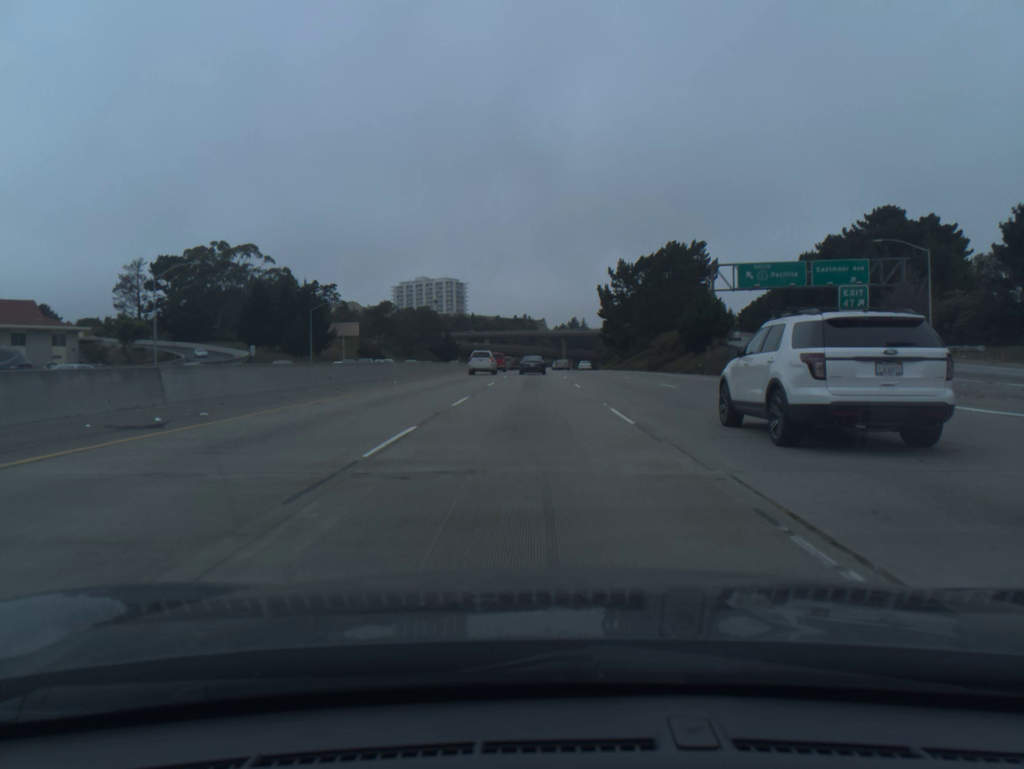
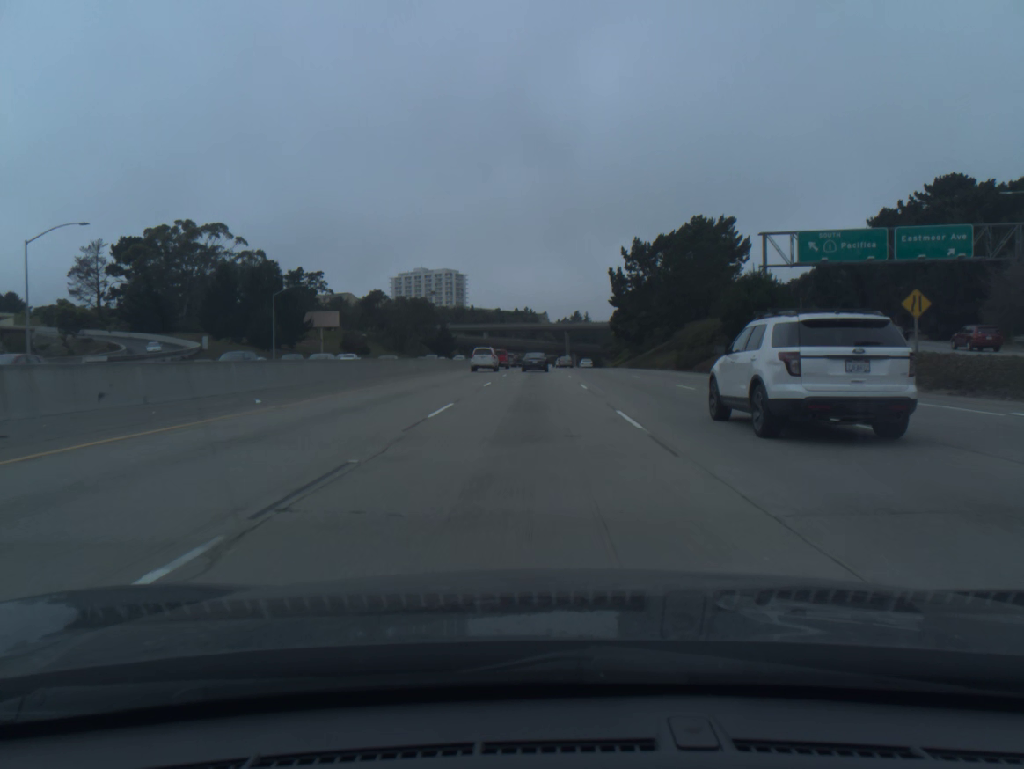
(0.0, +18.1) m; 0°
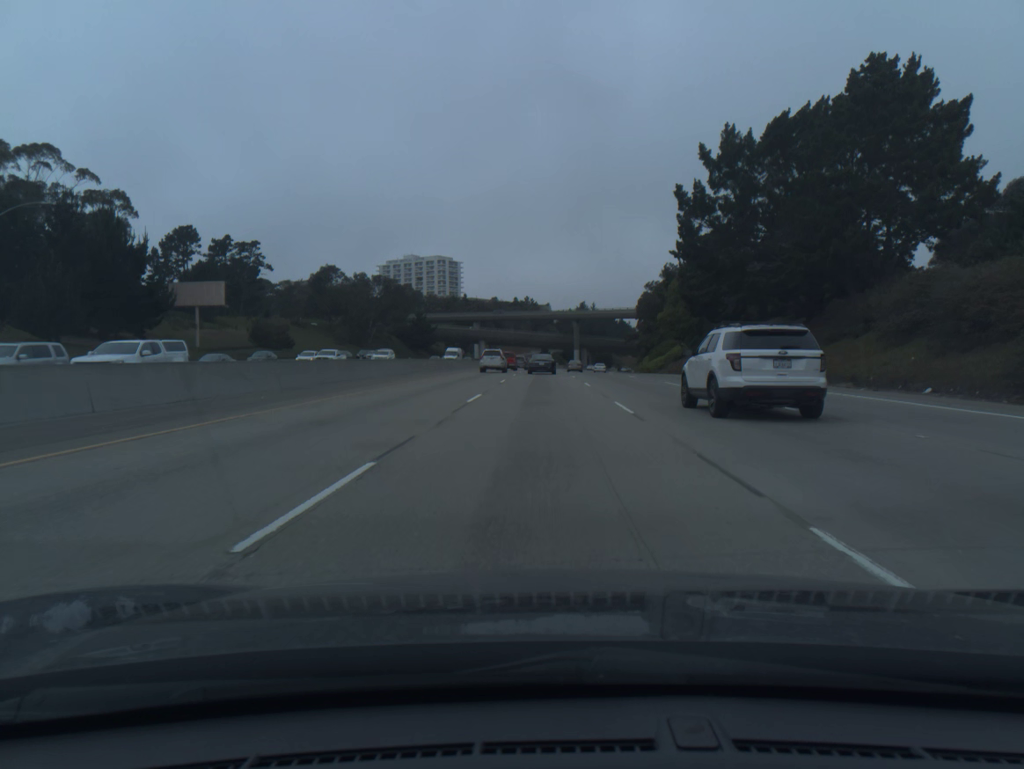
(-0.2, +53.8) m; 0°
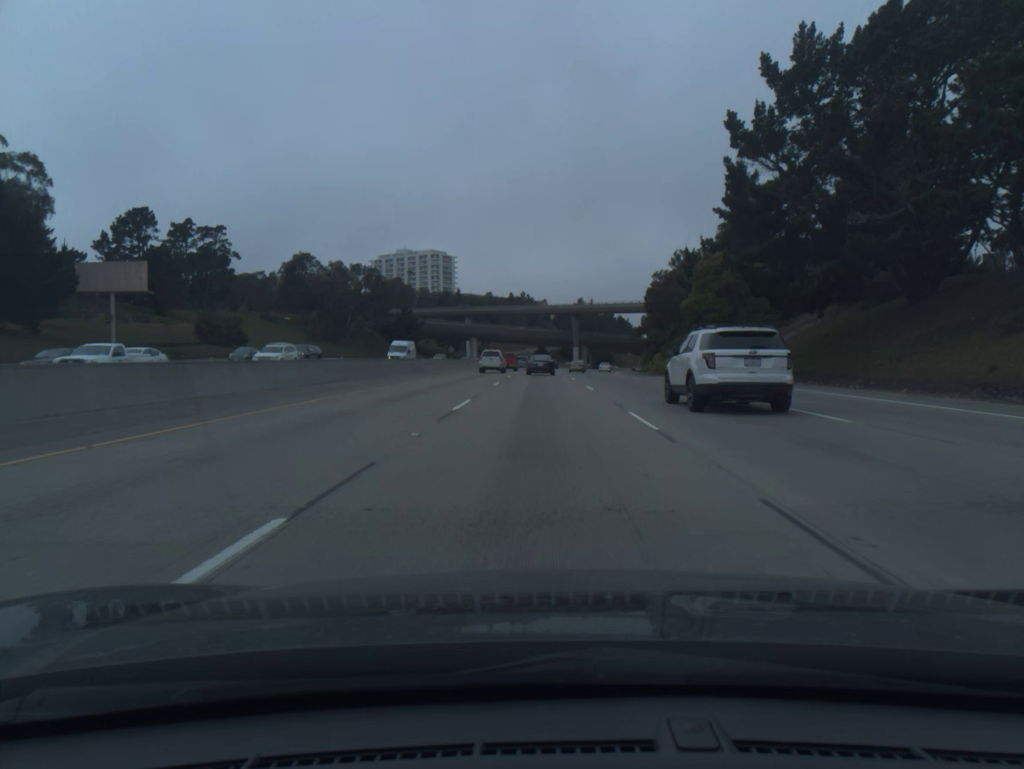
(0.0, +17.7) m; 0°
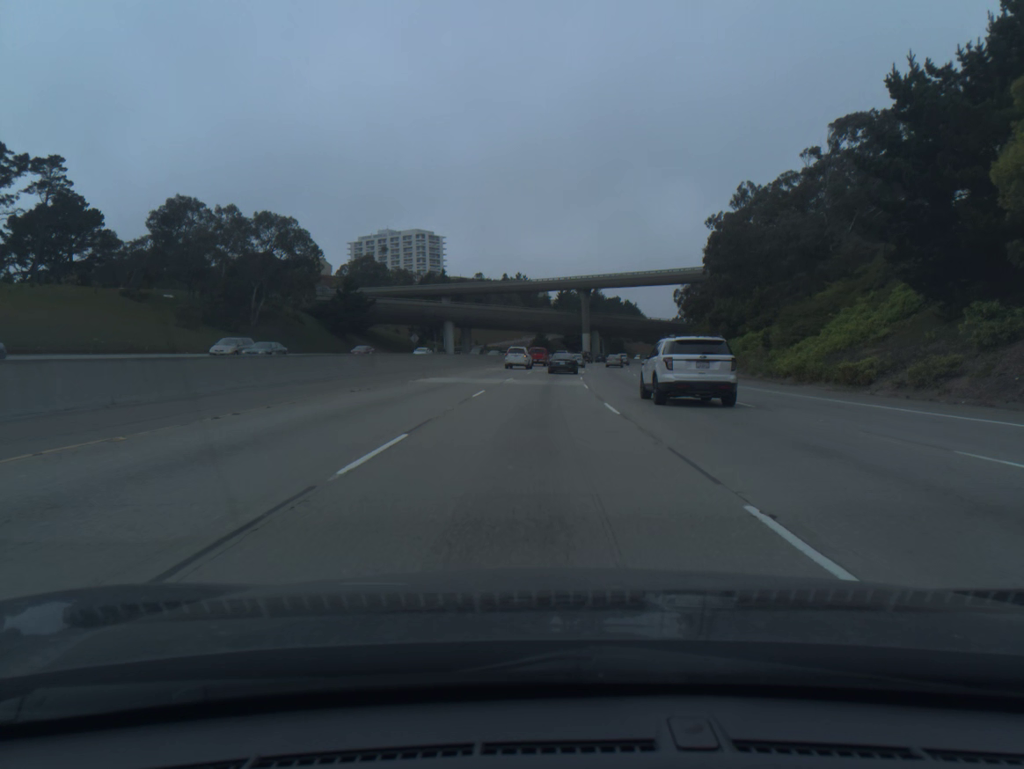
(+0.1, +52.3) m; 0°
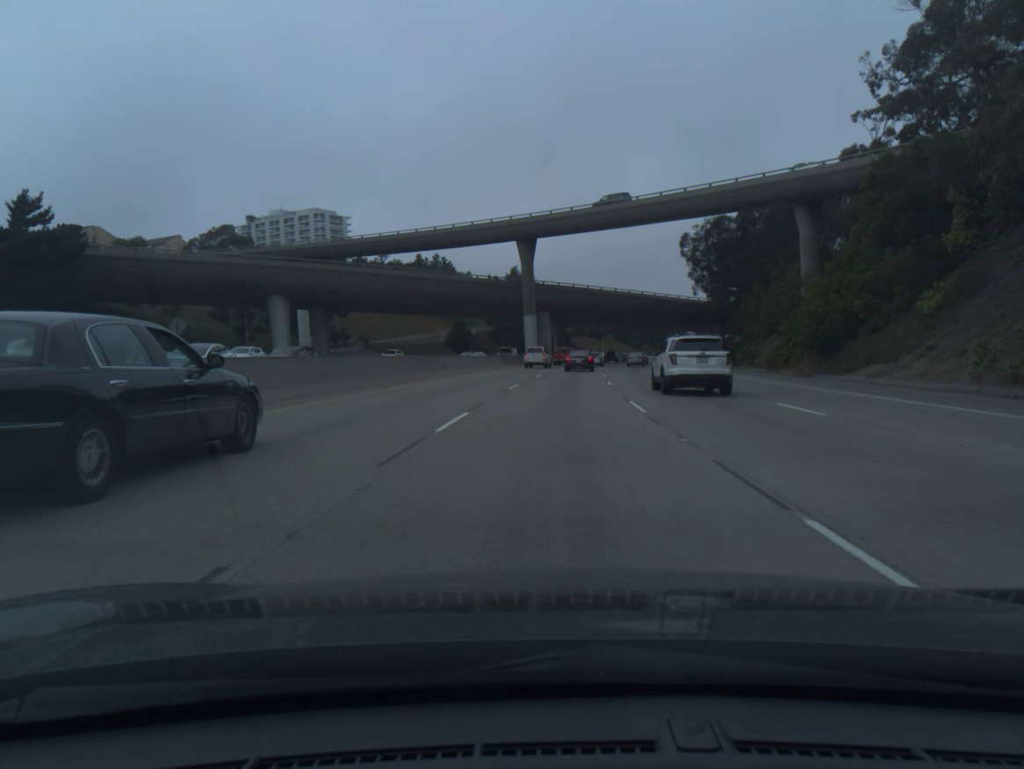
(+2.0, +68.9) m; +5°
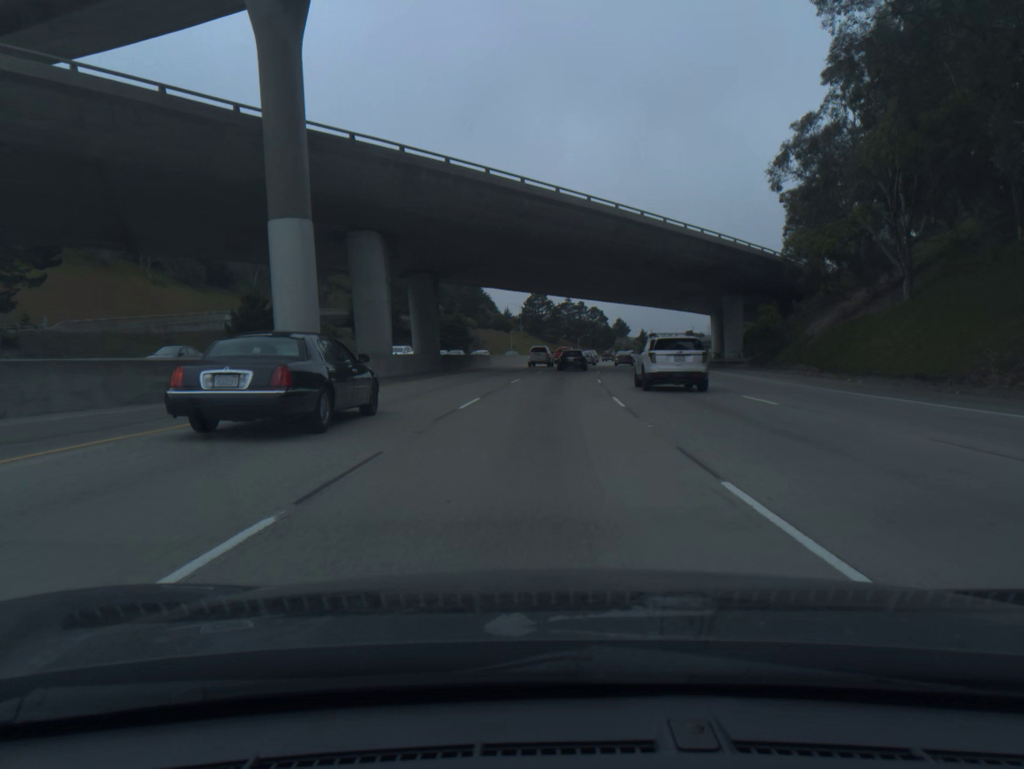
(+4.3, +68.1) m; +7°
